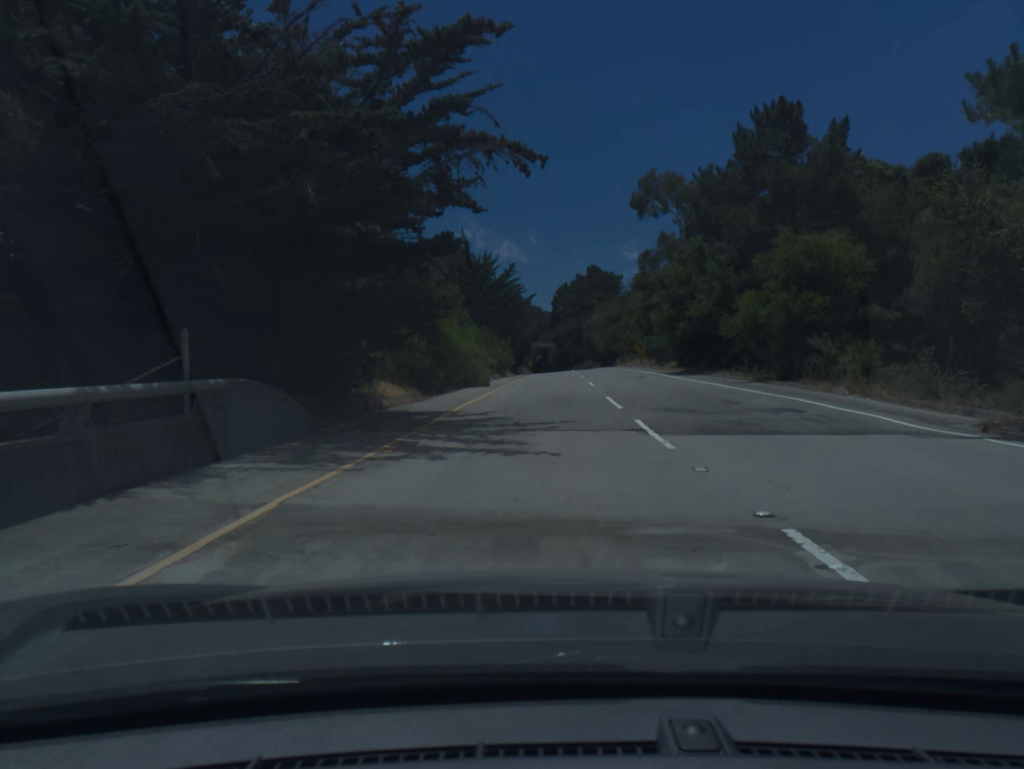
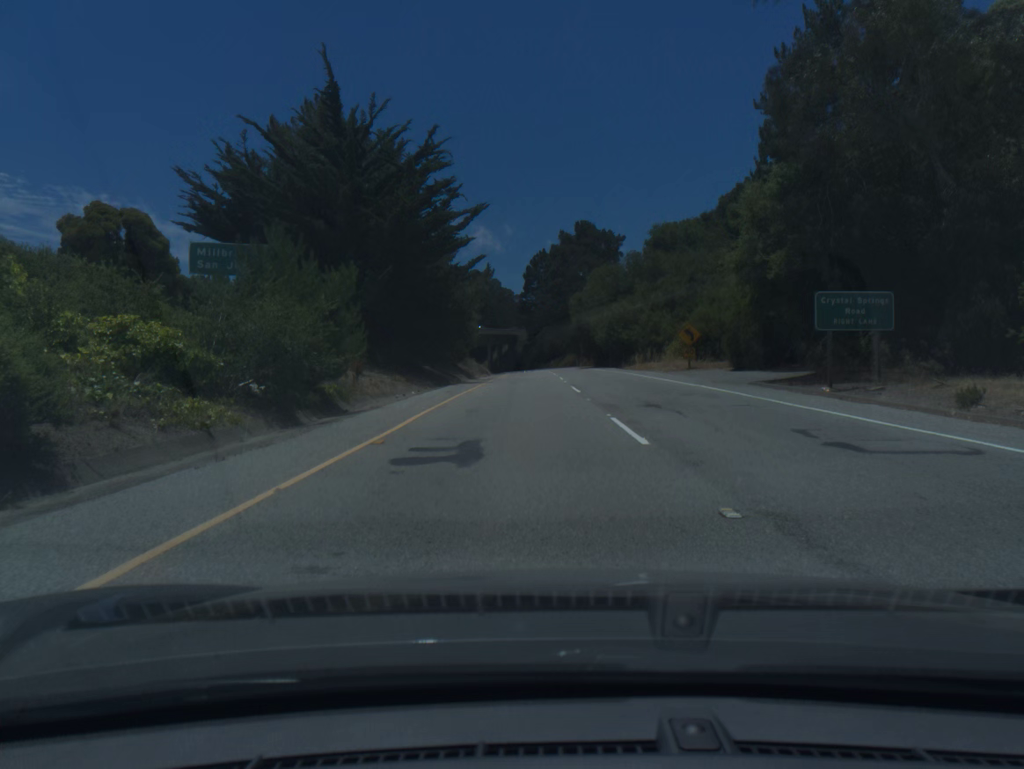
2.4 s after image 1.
(+1.0, +49.7) m; +2°
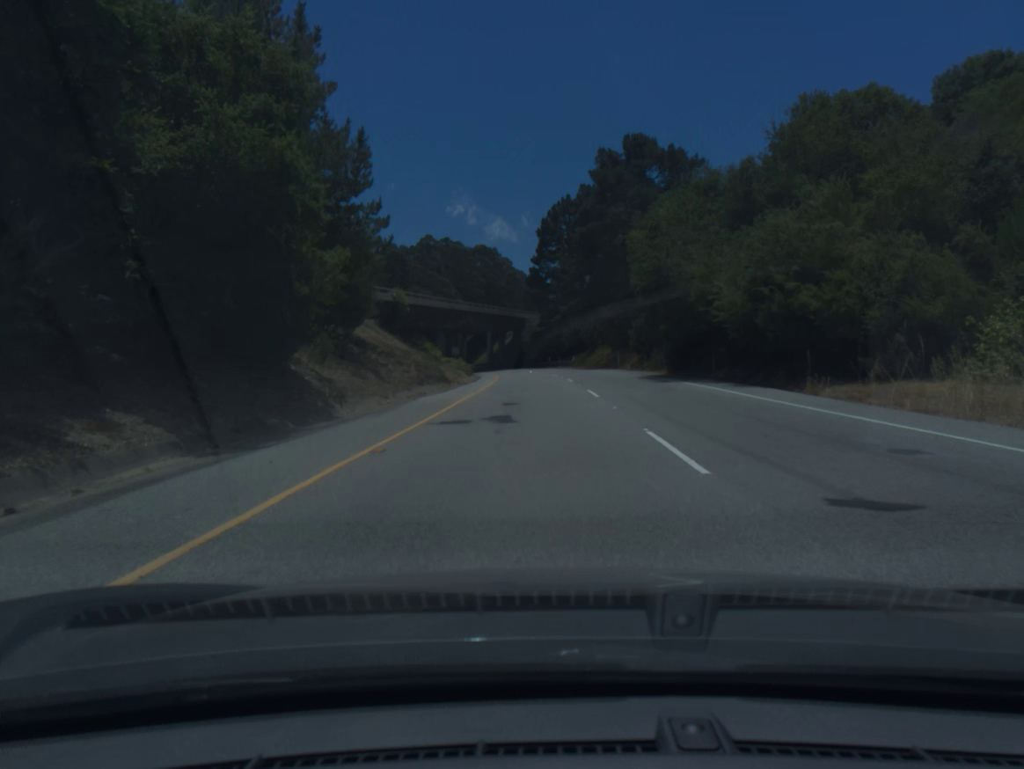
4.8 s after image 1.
(-0.4, +46.8) m; -1°
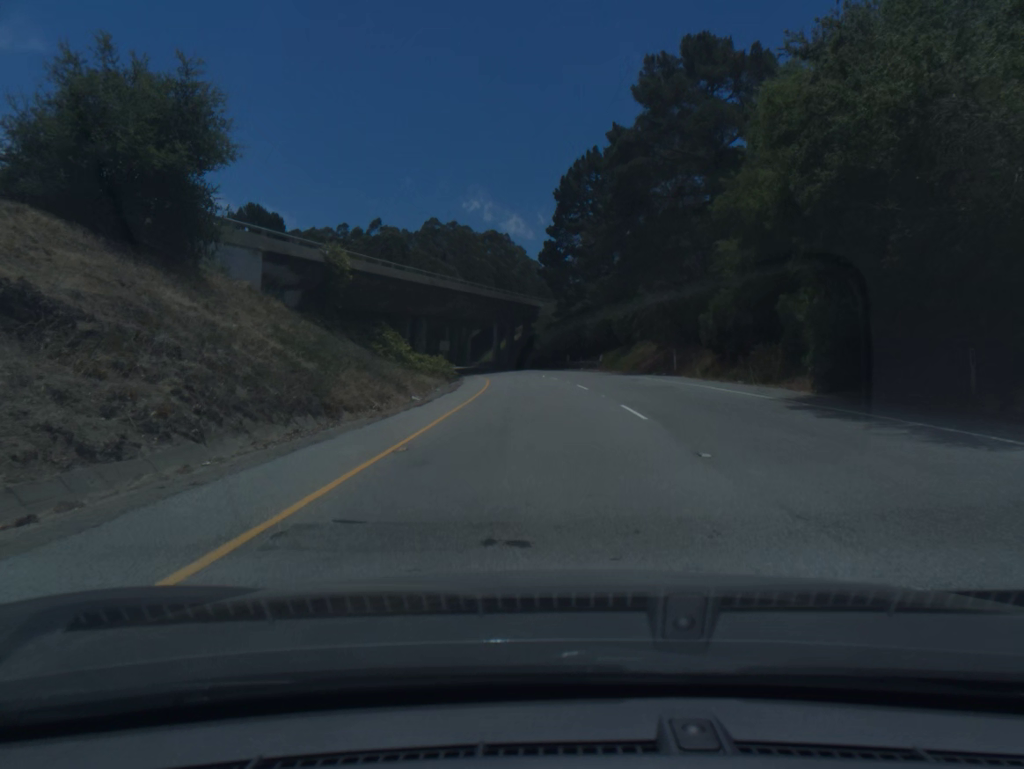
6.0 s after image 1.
(-0.1, +23.1) m; -1°
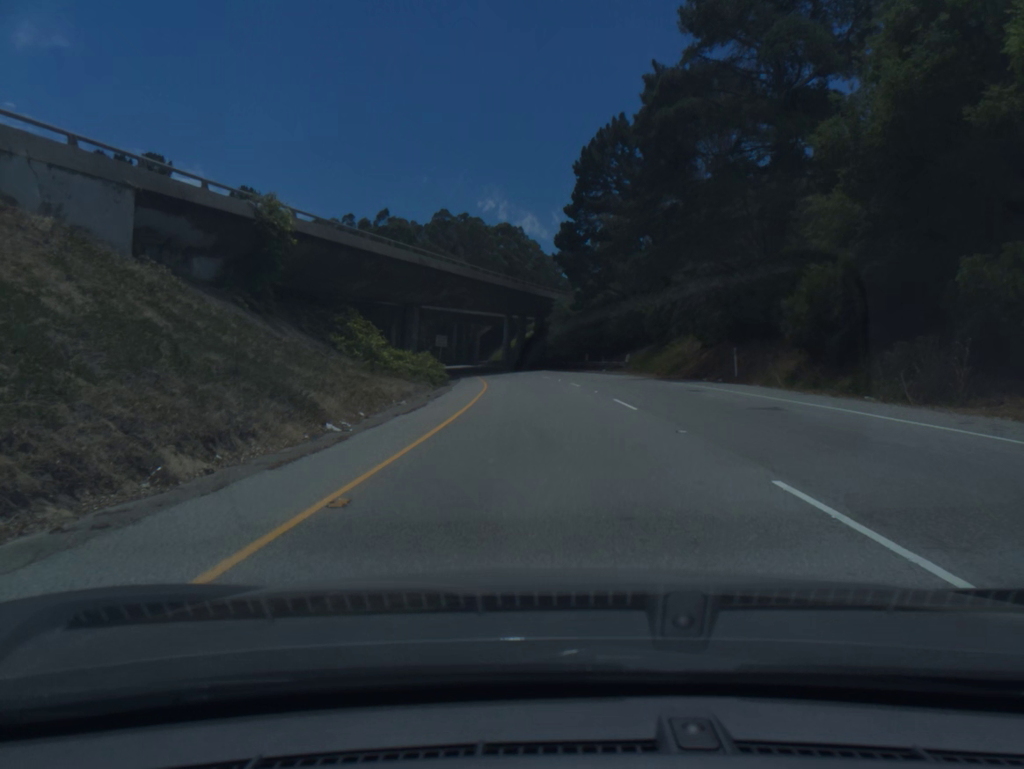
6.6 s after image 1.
(-0.1, +11.6) m; -1°
